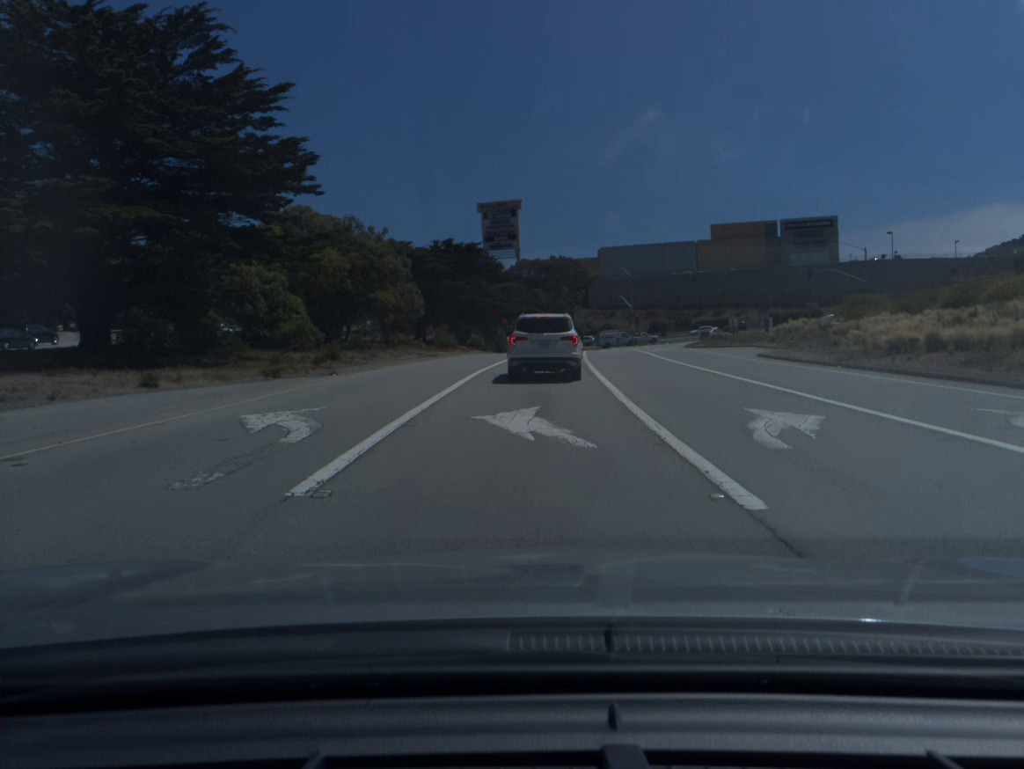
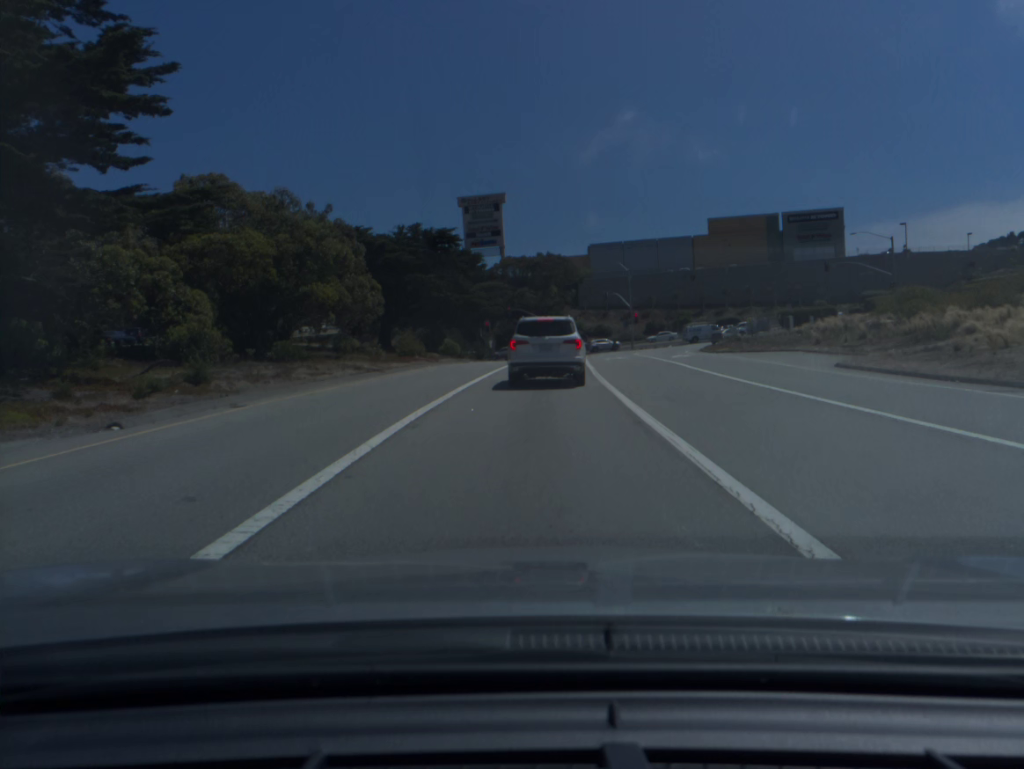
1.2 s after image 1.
(+0.1, +12.5) m; +1°
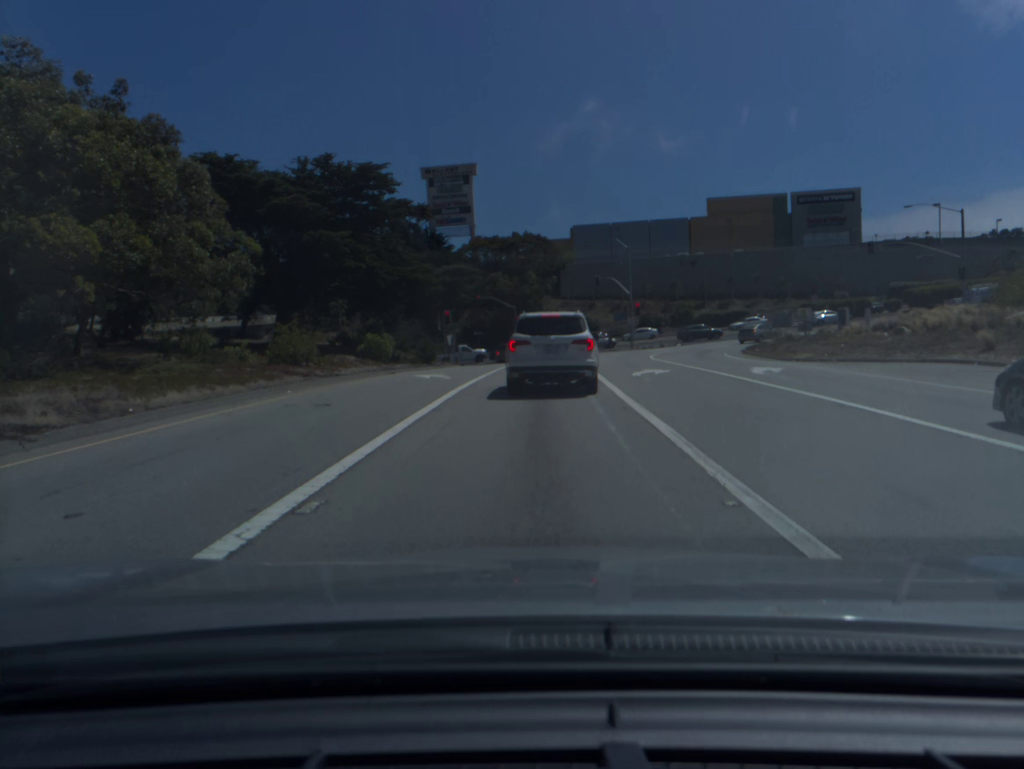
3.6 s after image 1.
(+0.3, +20.2) m; +2°
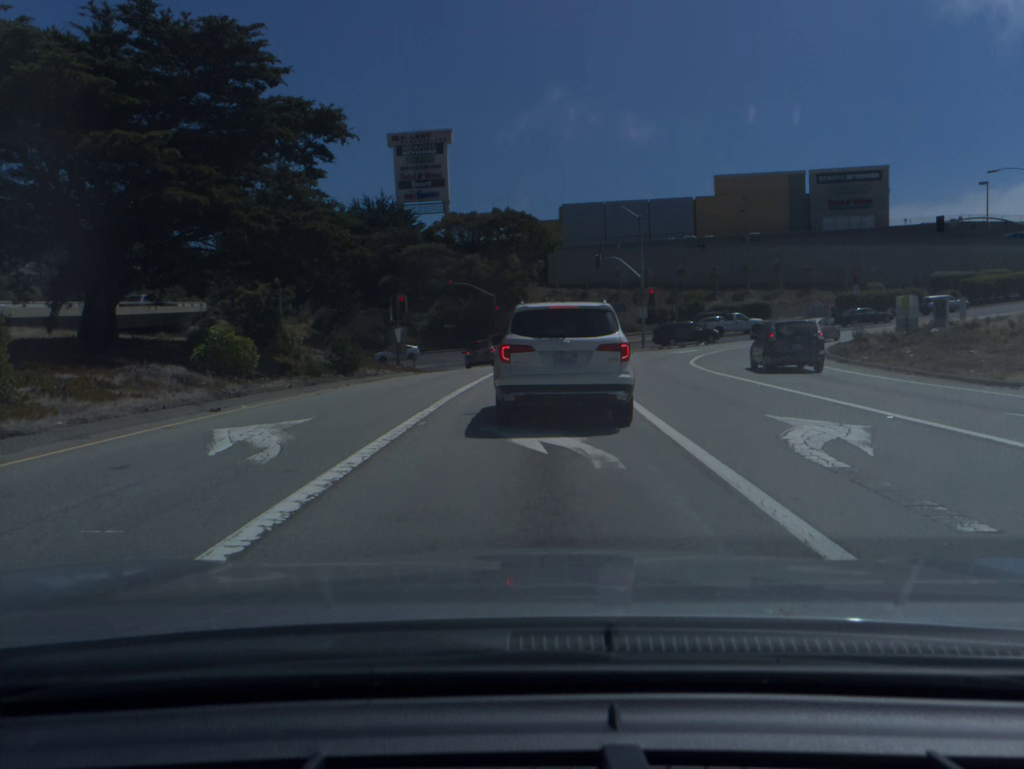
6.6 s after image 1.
(+0.1, +16.5) m; +1°
